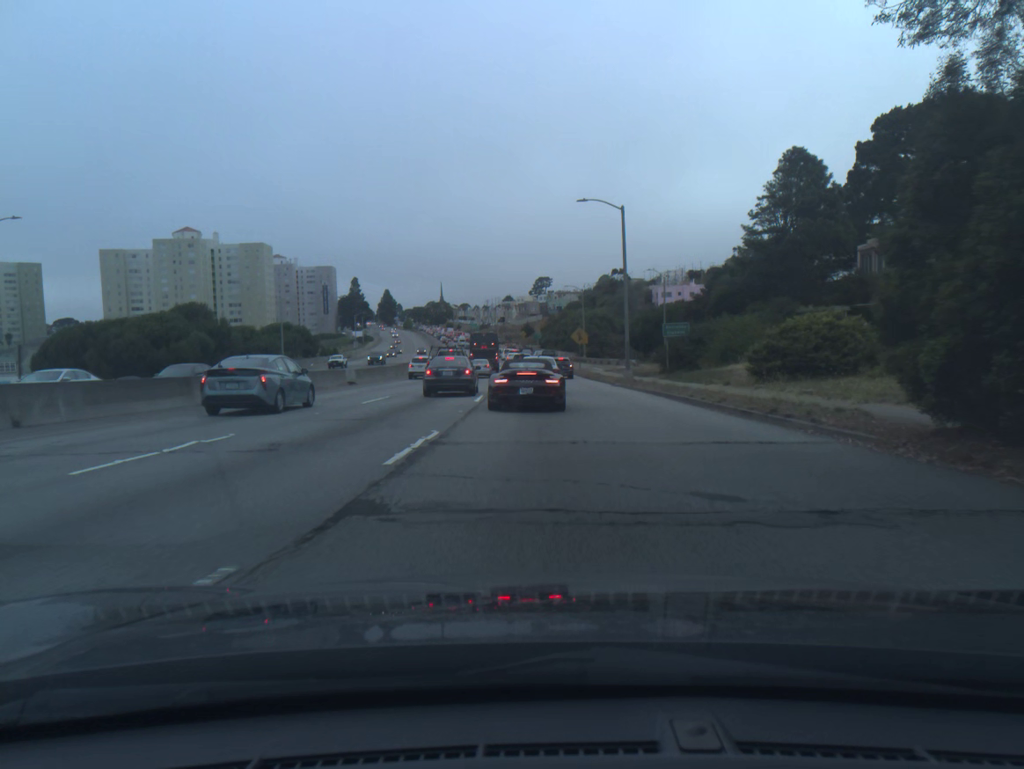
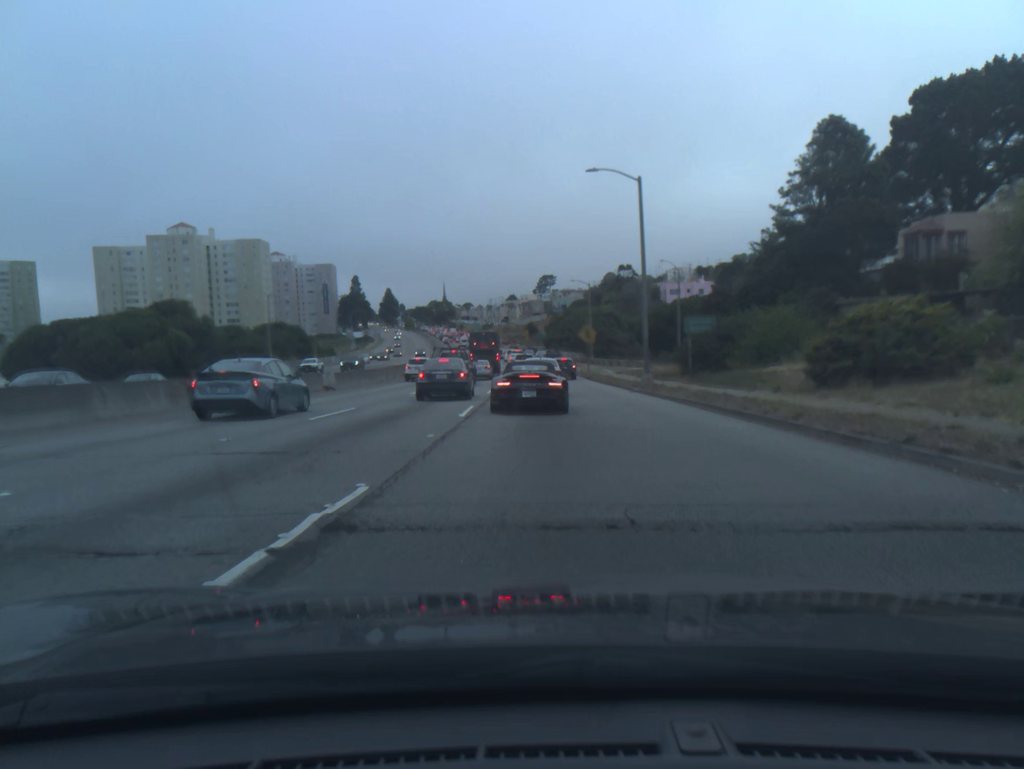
(0.0, +5.6) m; 0°
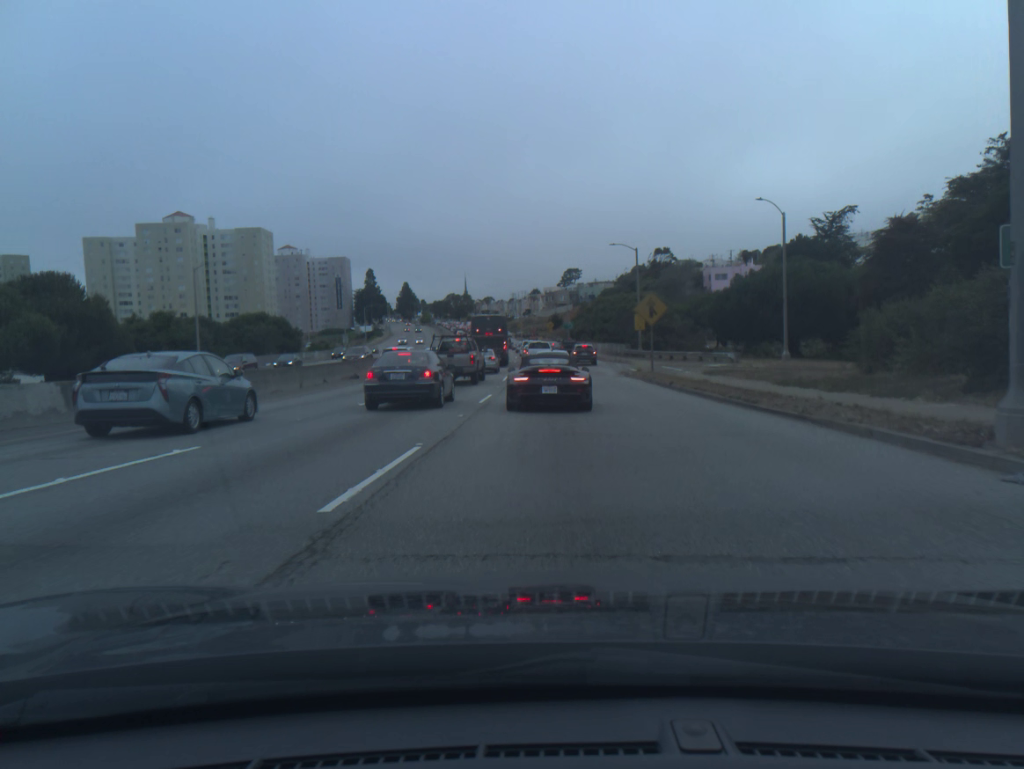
(-0.4, +26.2) m; -2°
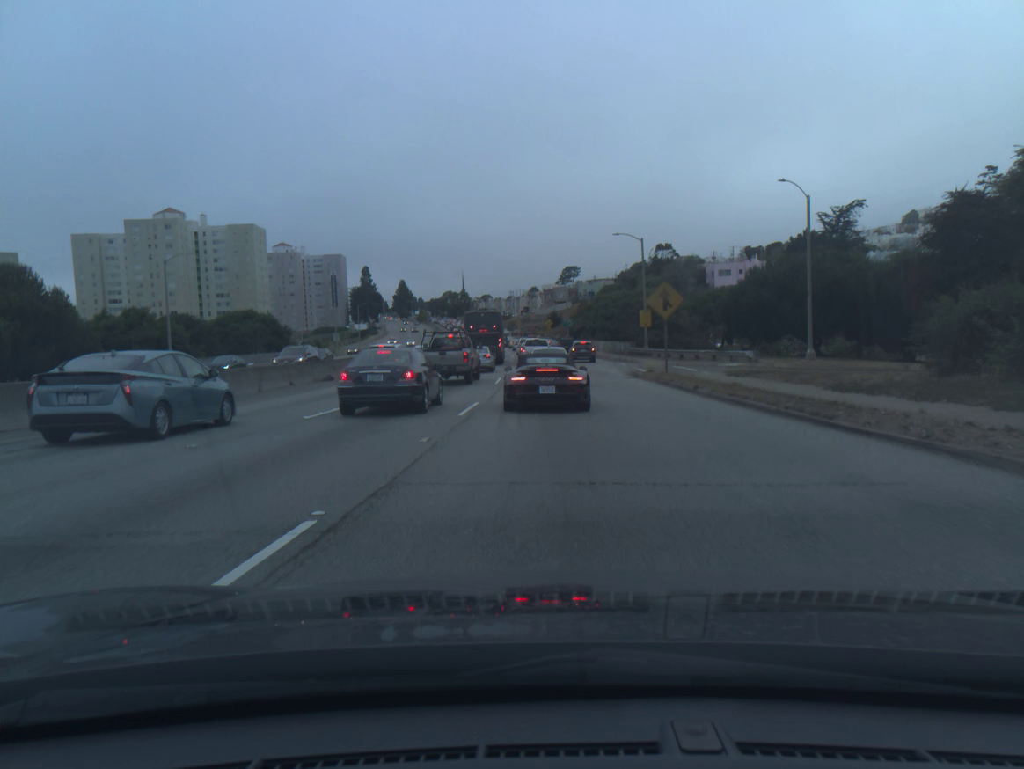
(0.0, +4.7) m; 0°
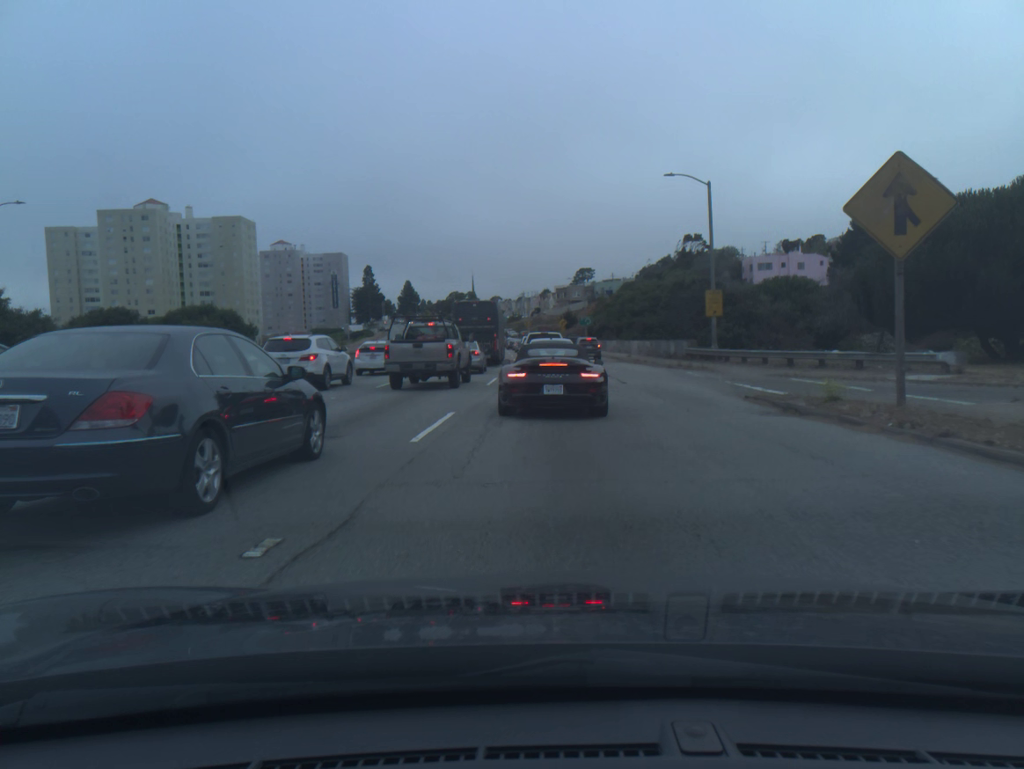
(-0.1, +21.4) m; -1°
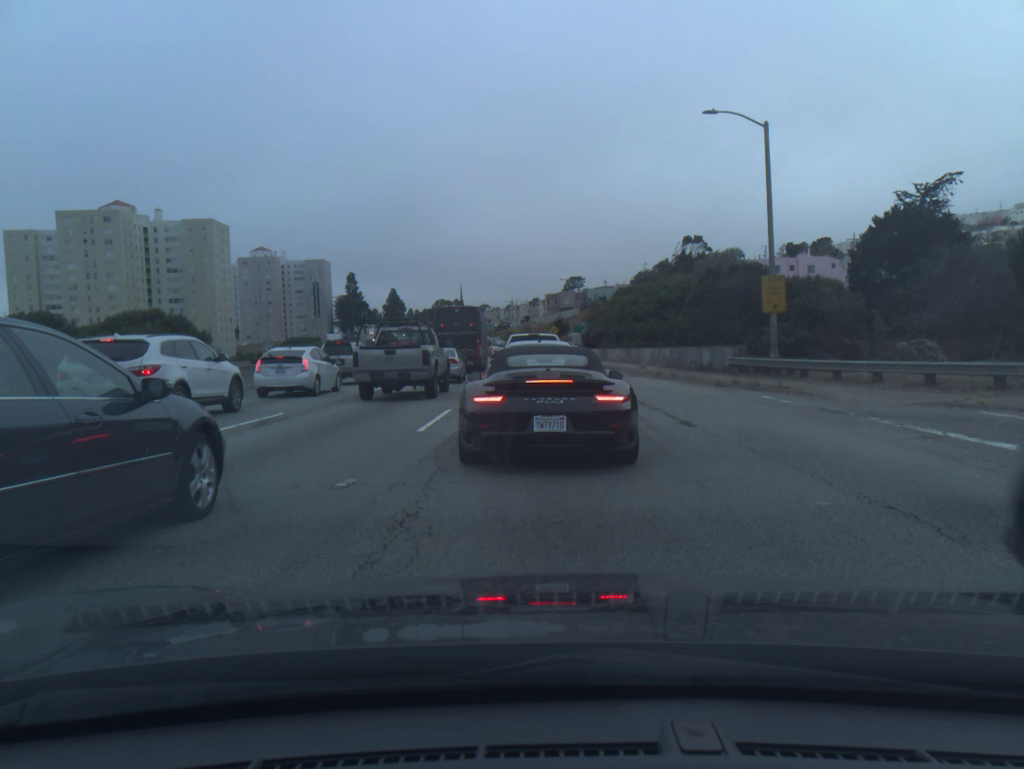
(+0.1, +12.5) m; +1°
